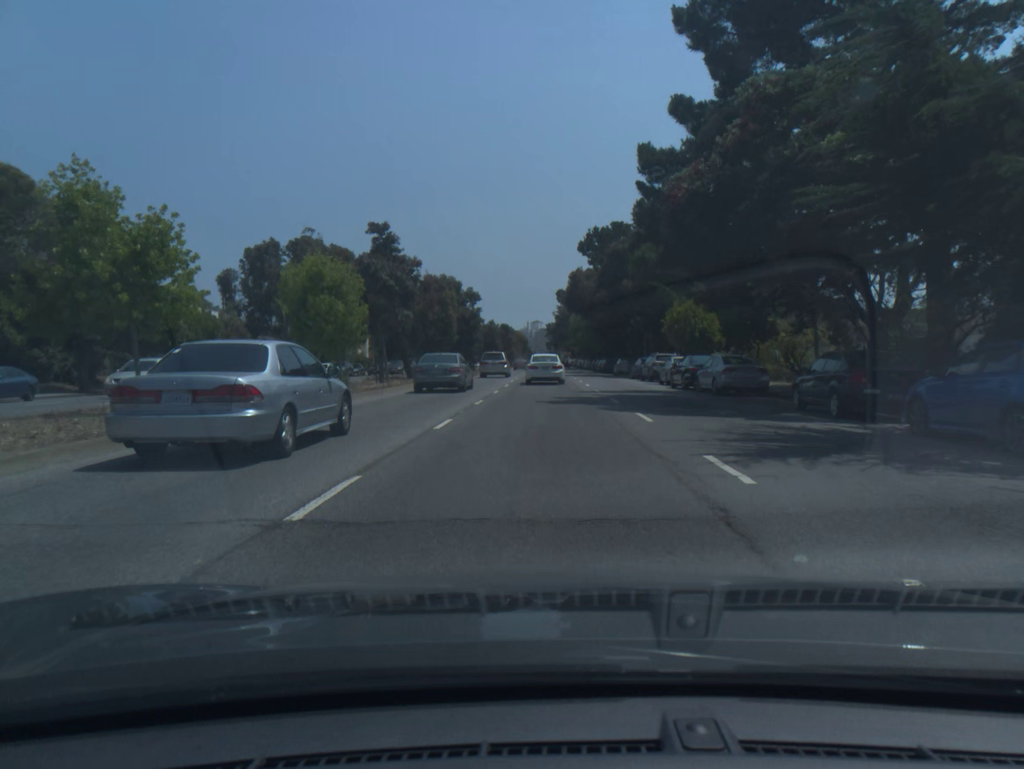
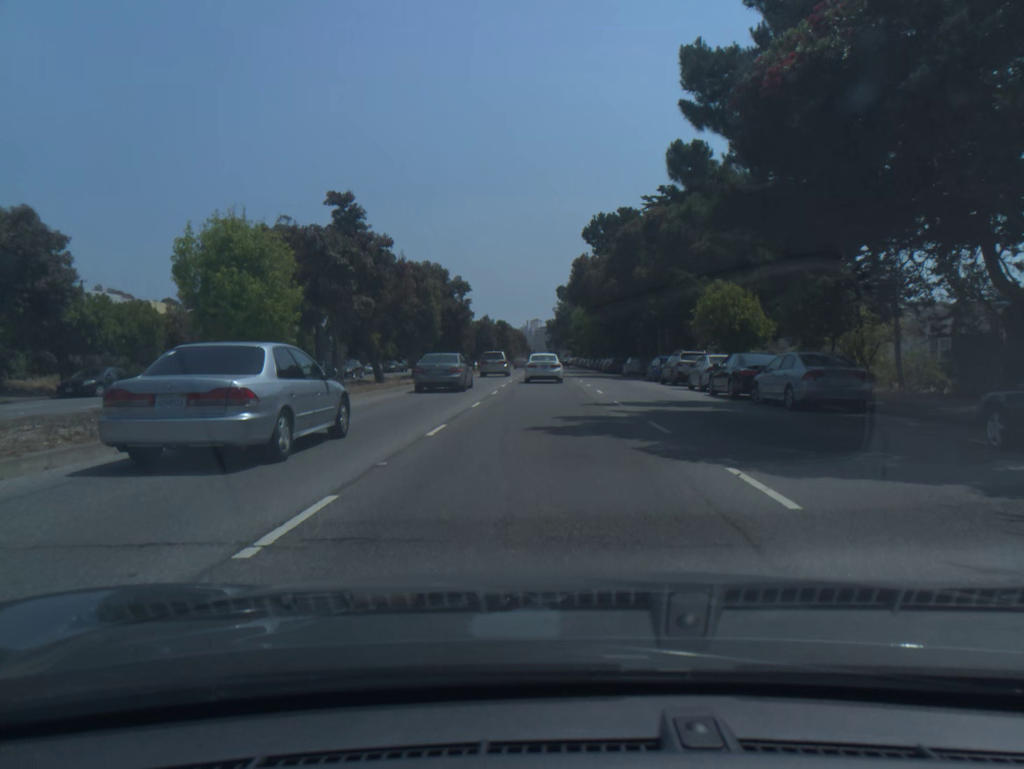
(0.0, +8.3) m; 0°
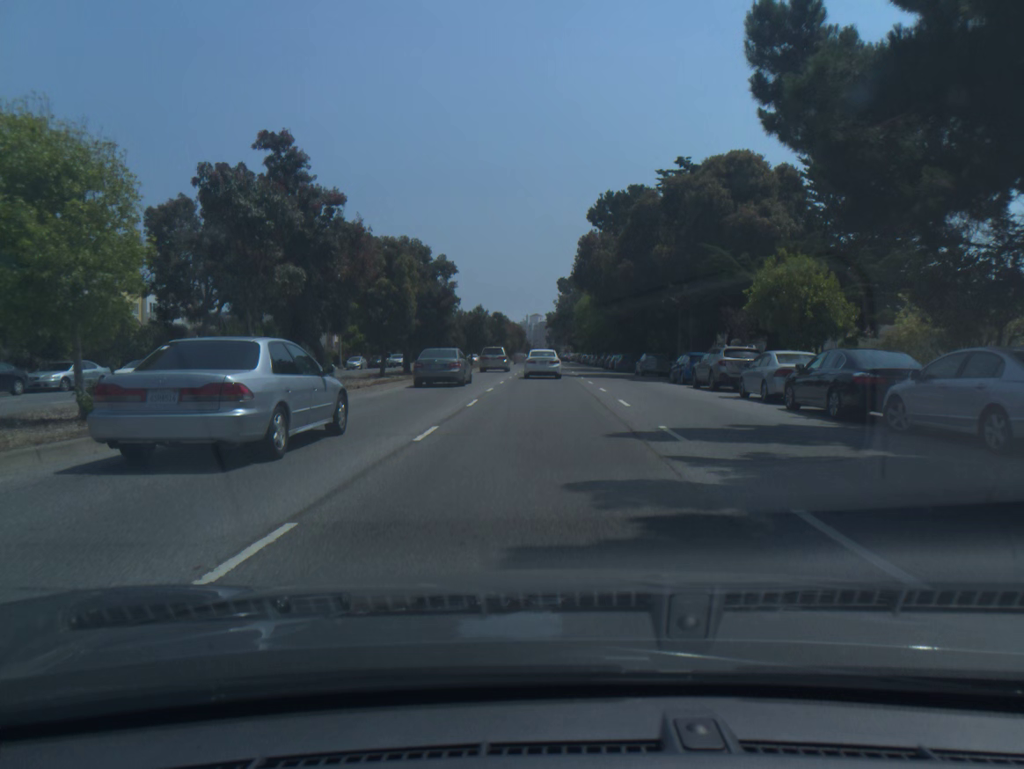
(0.0, +8.5) m; 0°
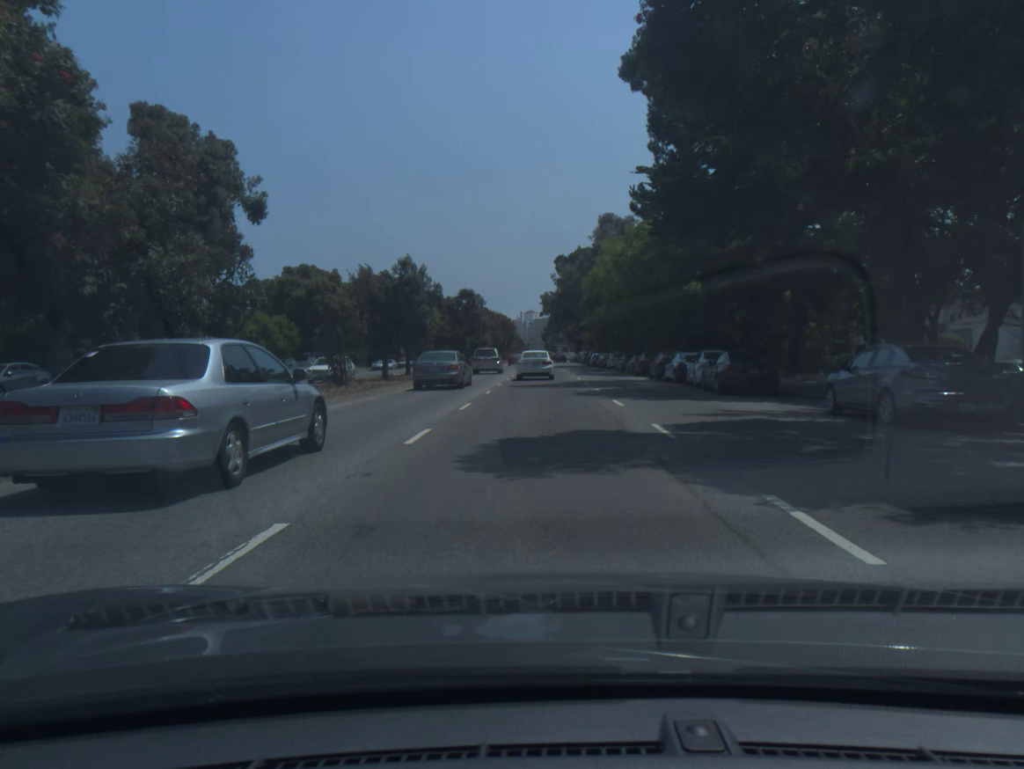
(+0.1, +35.7) m; 0°
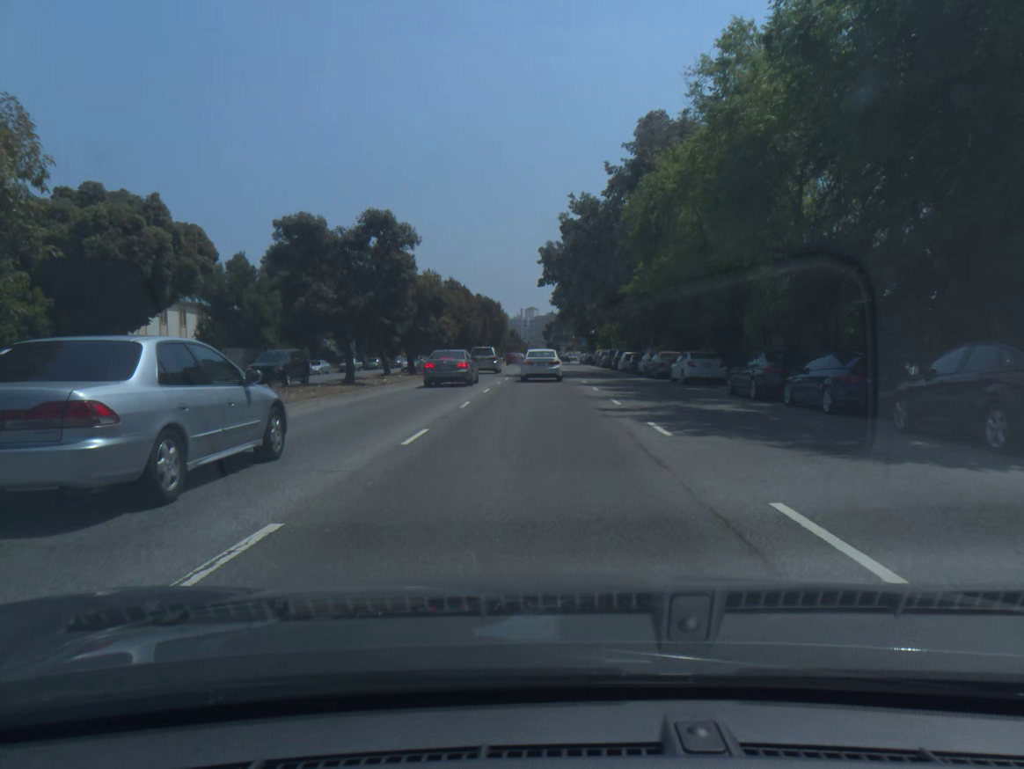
(-0.1, +36.4) m; 0°
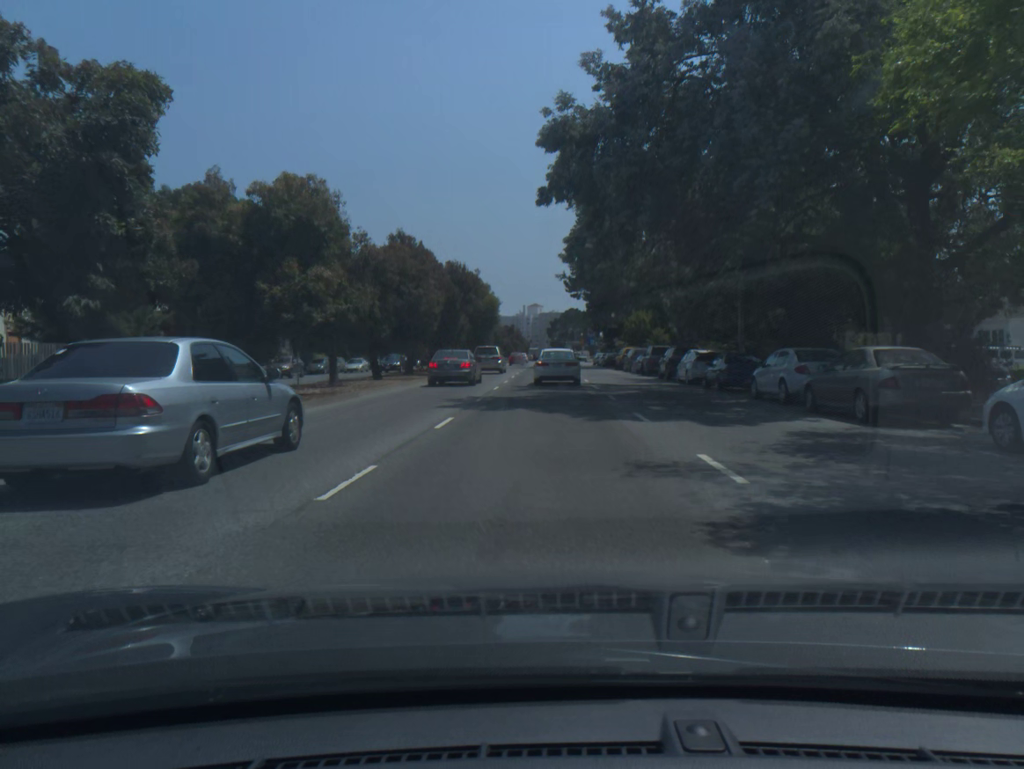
(-0.1, +26.1) m; 0°
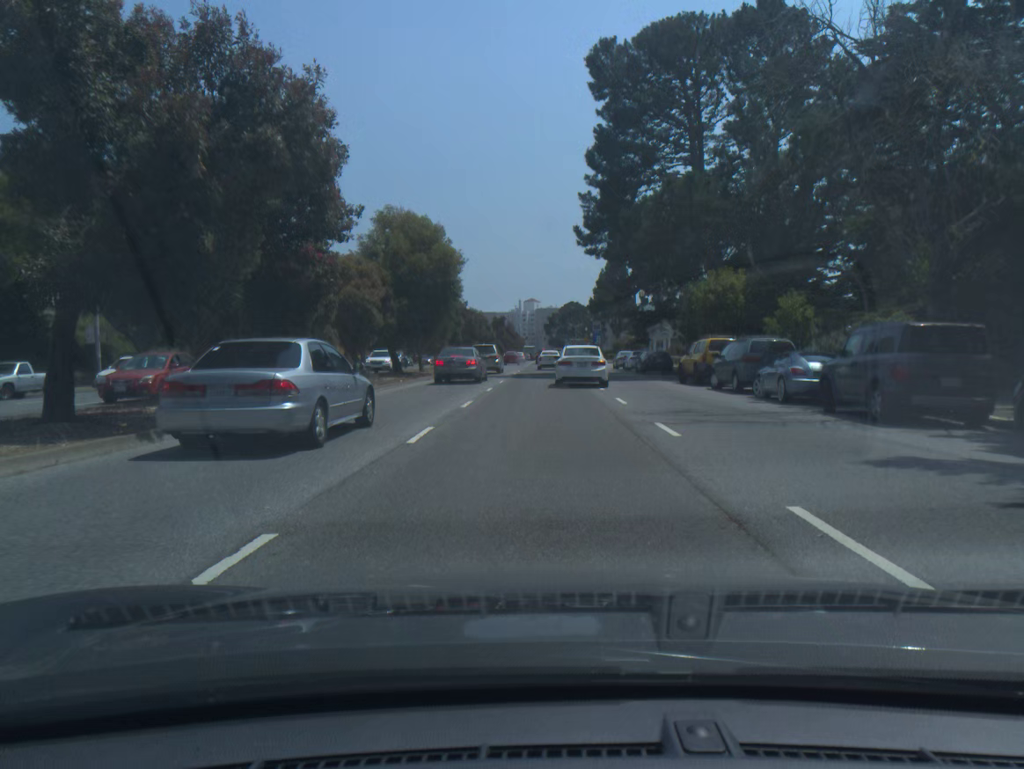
(0.0, +32.0) m; 0°
